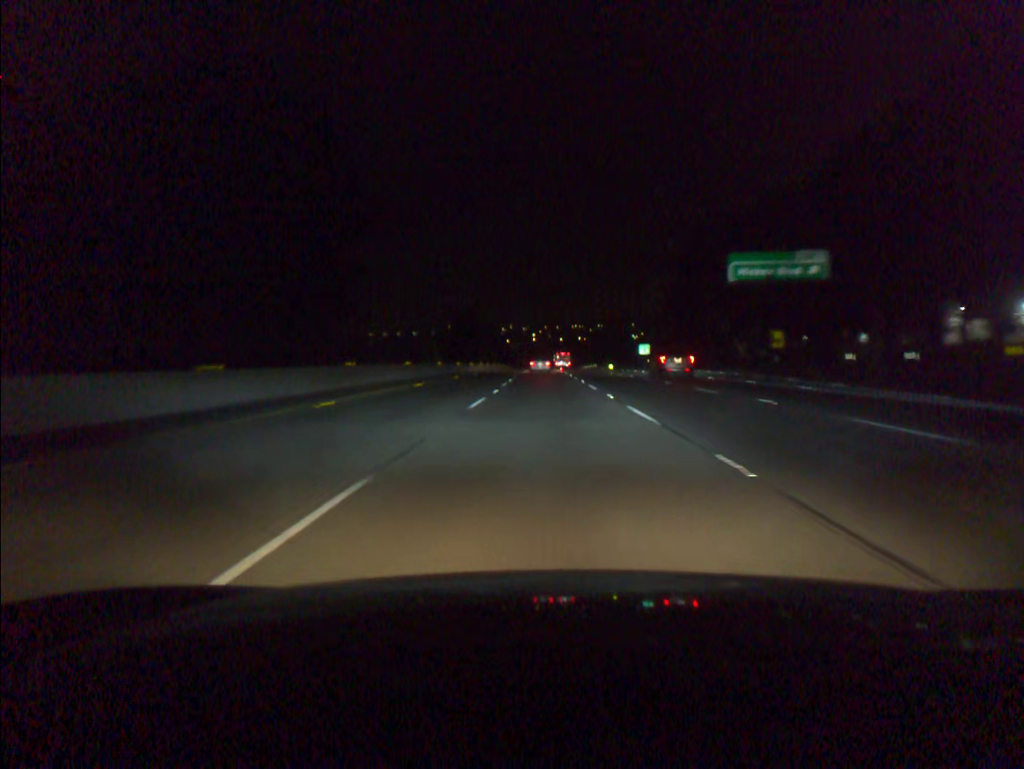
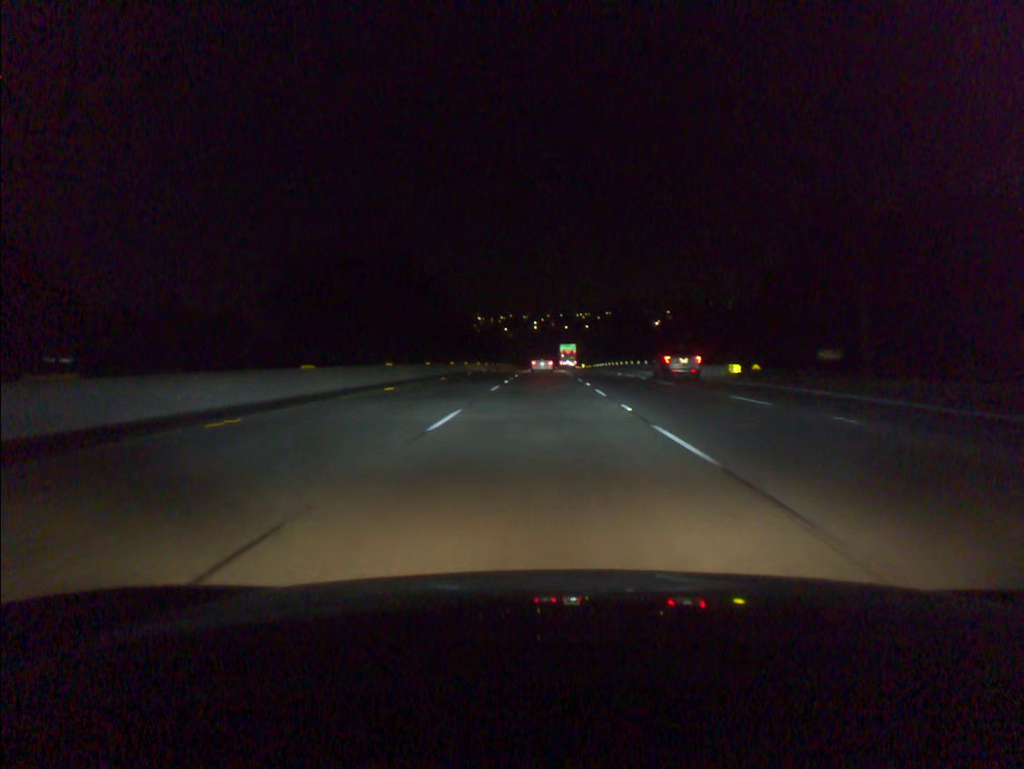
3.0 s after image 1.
(+0.3, +93.4) m; 0°
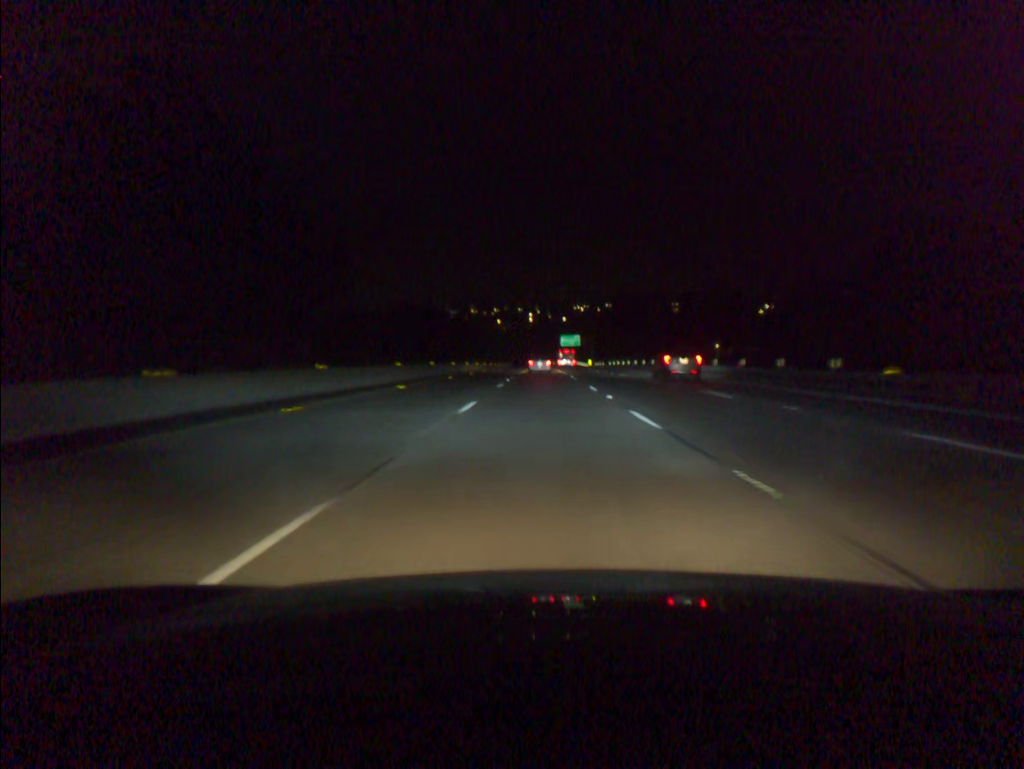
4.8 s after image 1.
(+0.1, +54.8) m; 0°
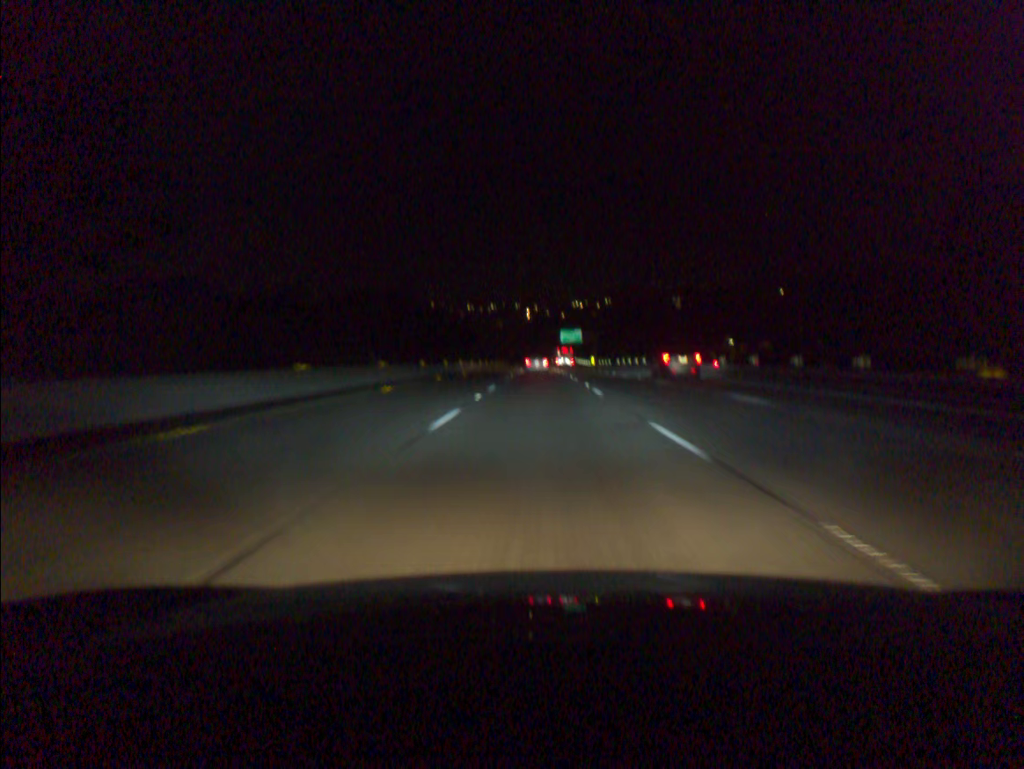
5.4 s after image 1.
(0.0, +18.1) m; 0°
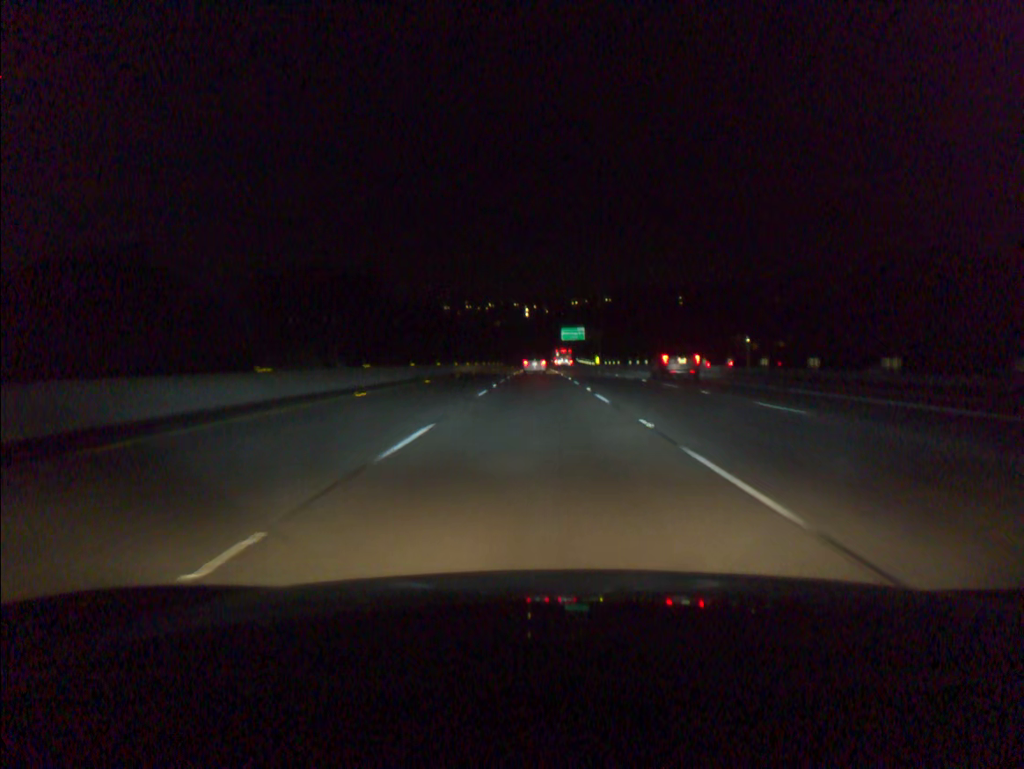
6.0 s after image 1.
(0.0, +18.1) m; 0°
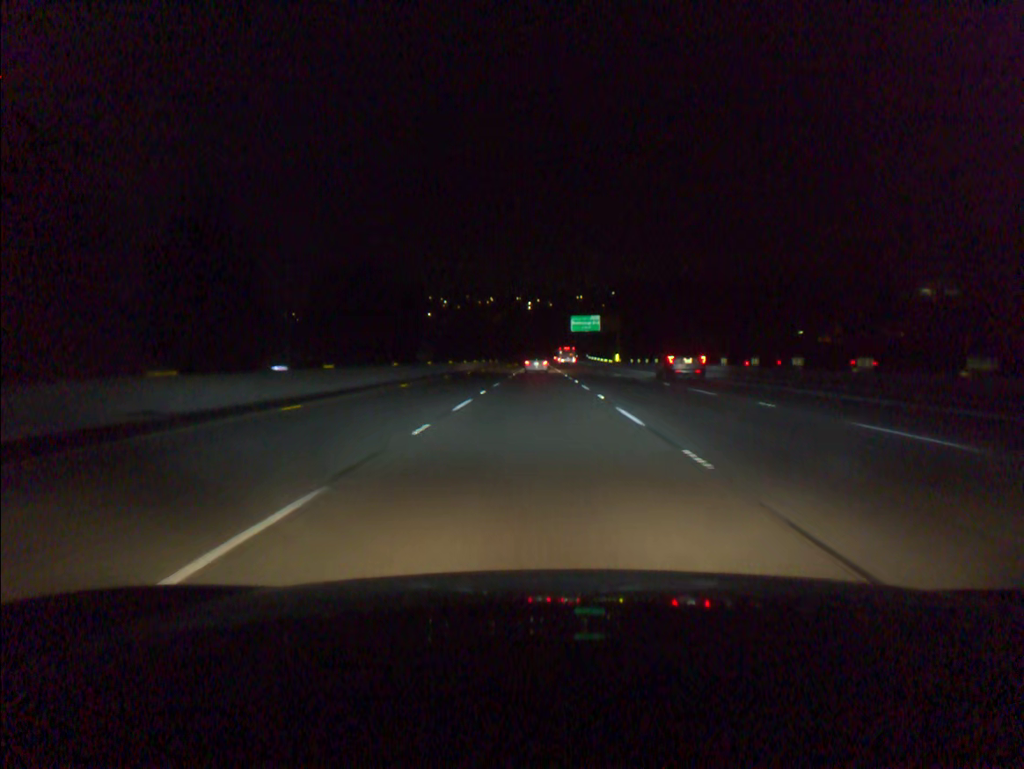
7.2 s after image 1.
(-0.1, +35.9) m; 0°
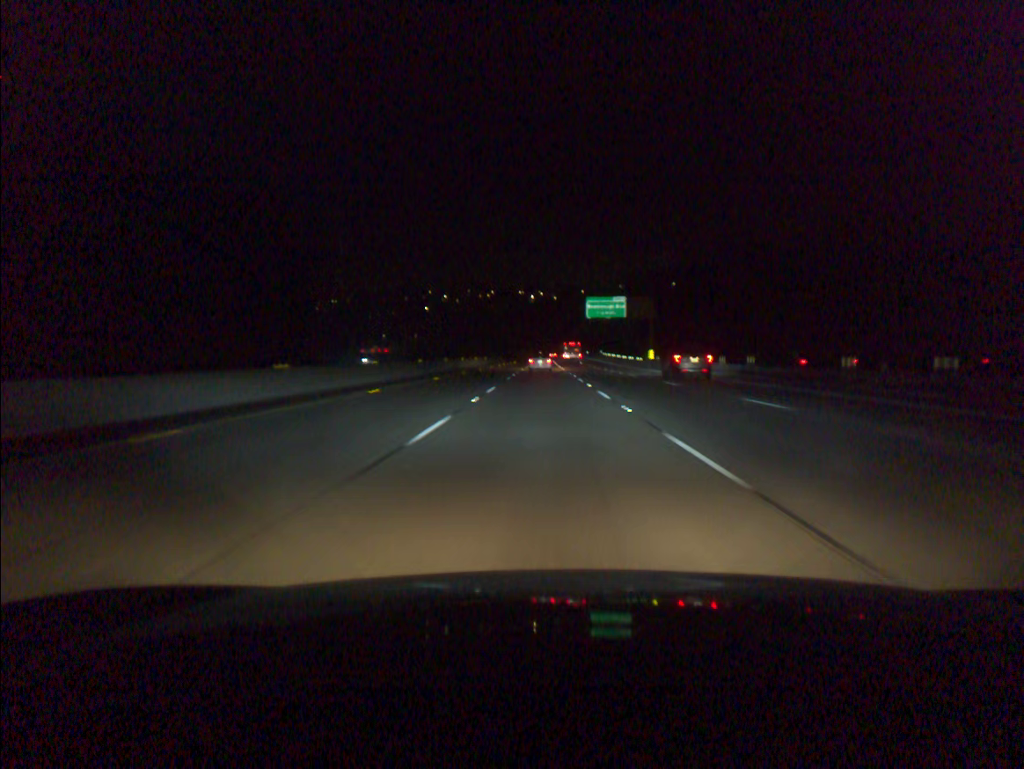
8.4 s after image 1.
(-0.1, +35.7) m; 0°
